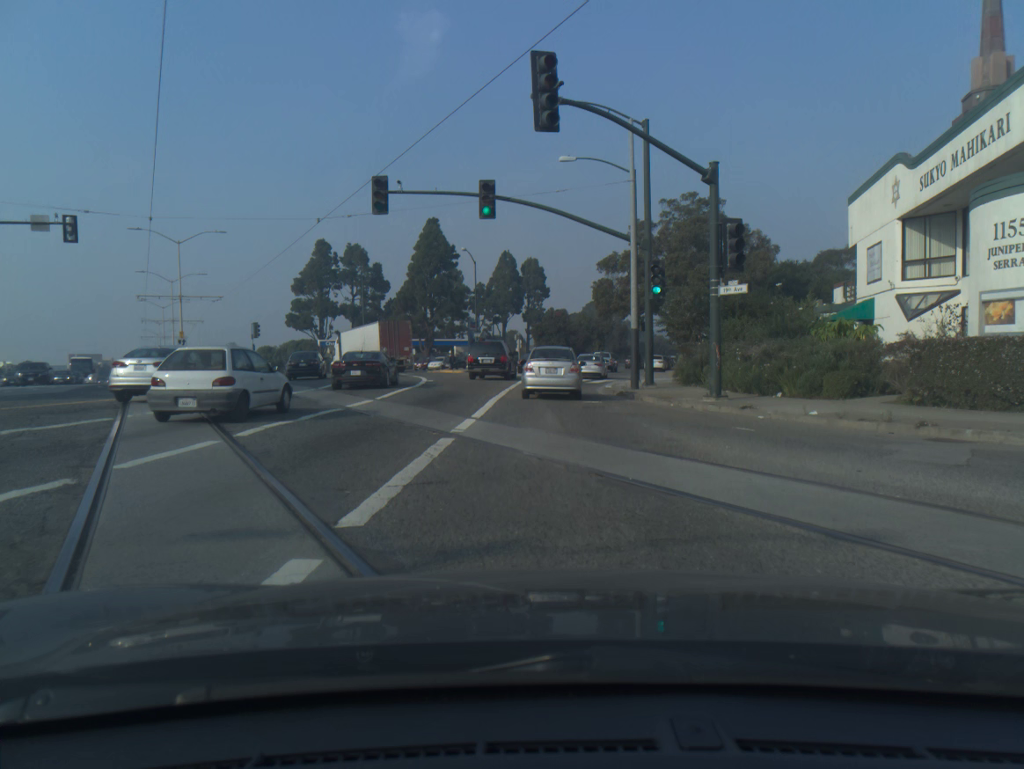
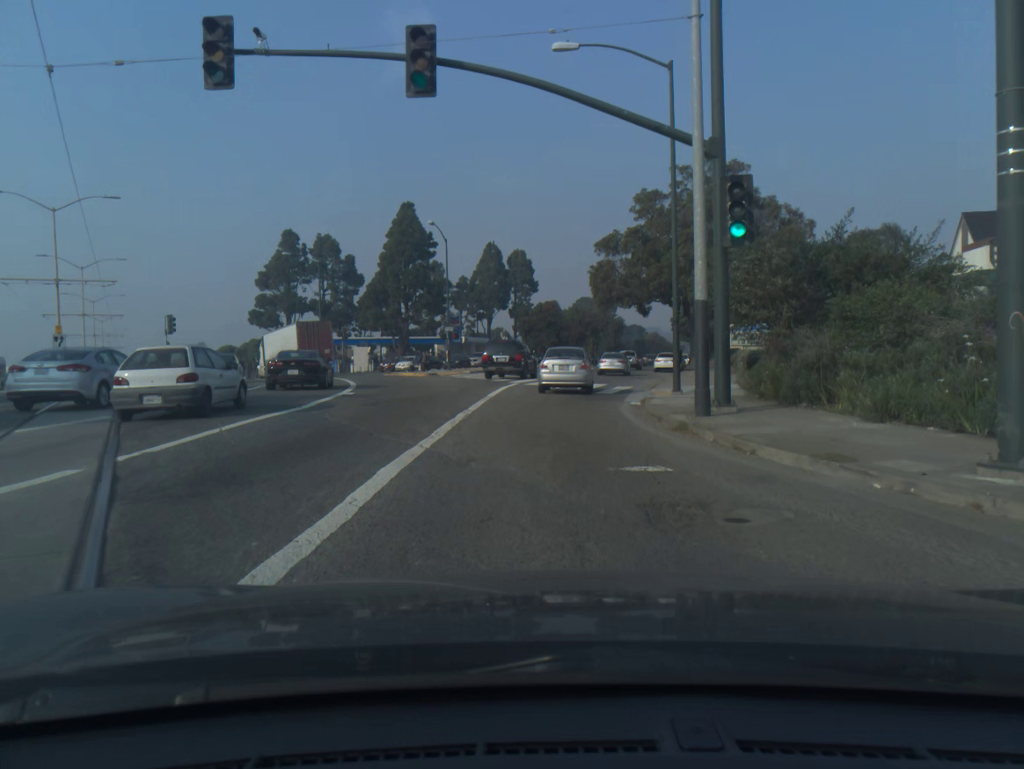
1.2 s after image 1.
(+0.1, +12.7) m; +1°
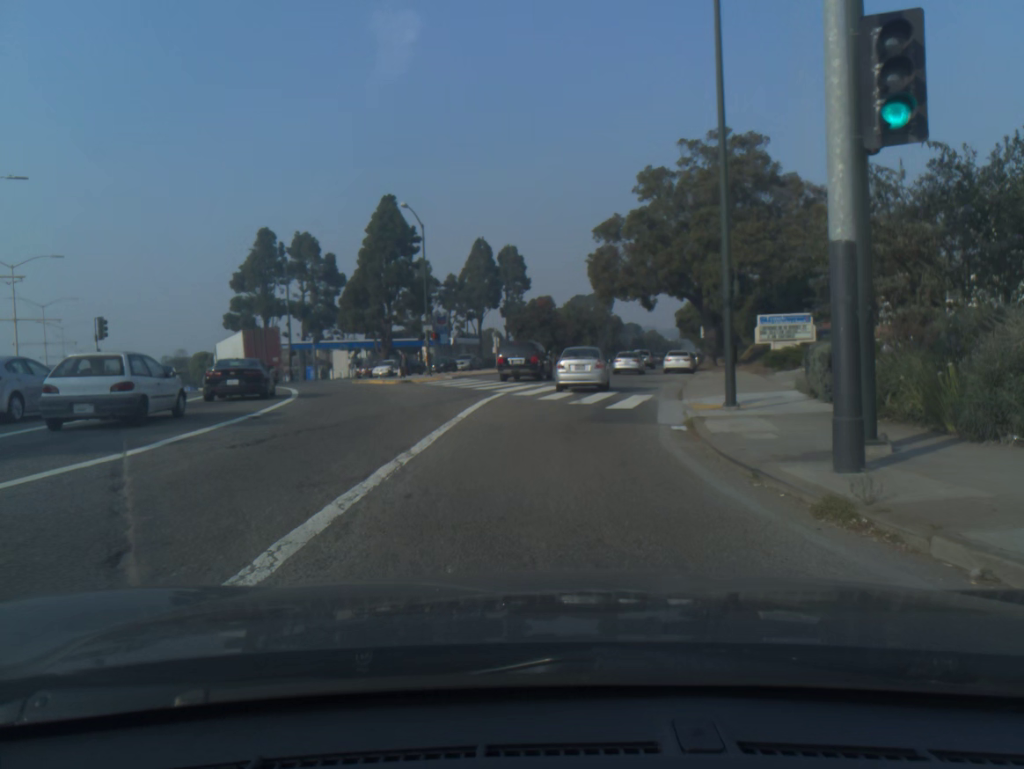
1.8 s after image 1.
(+0.1, +6.8) m; +1°
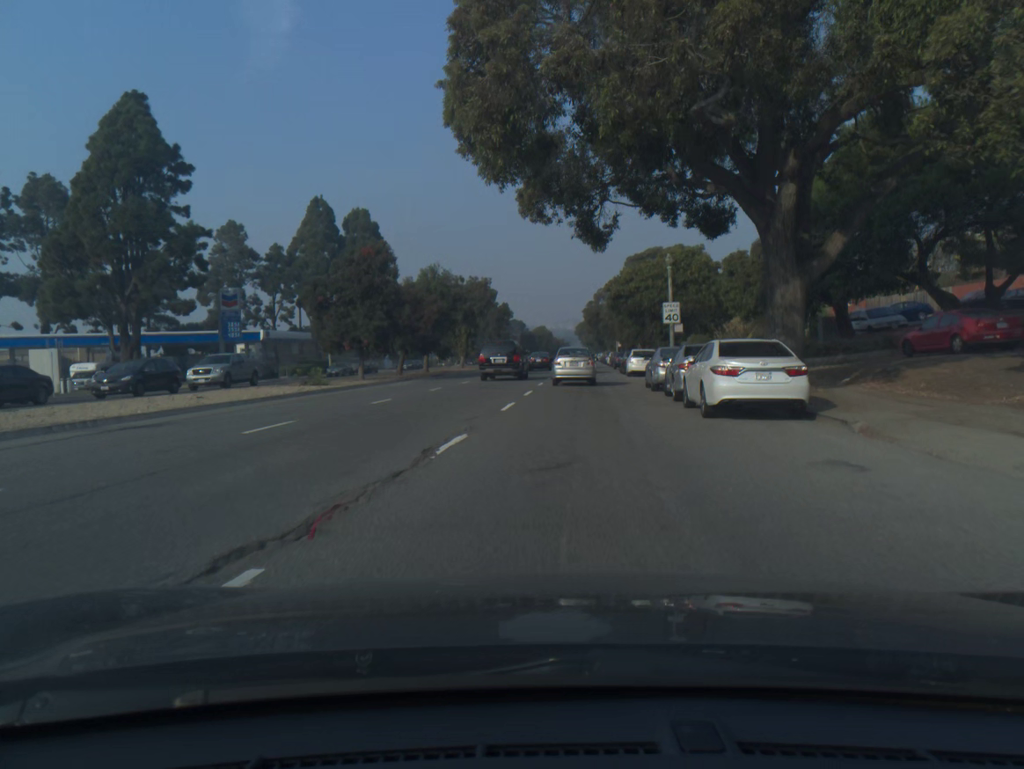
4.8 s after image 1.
(+2.2, +37.4) m; +8°
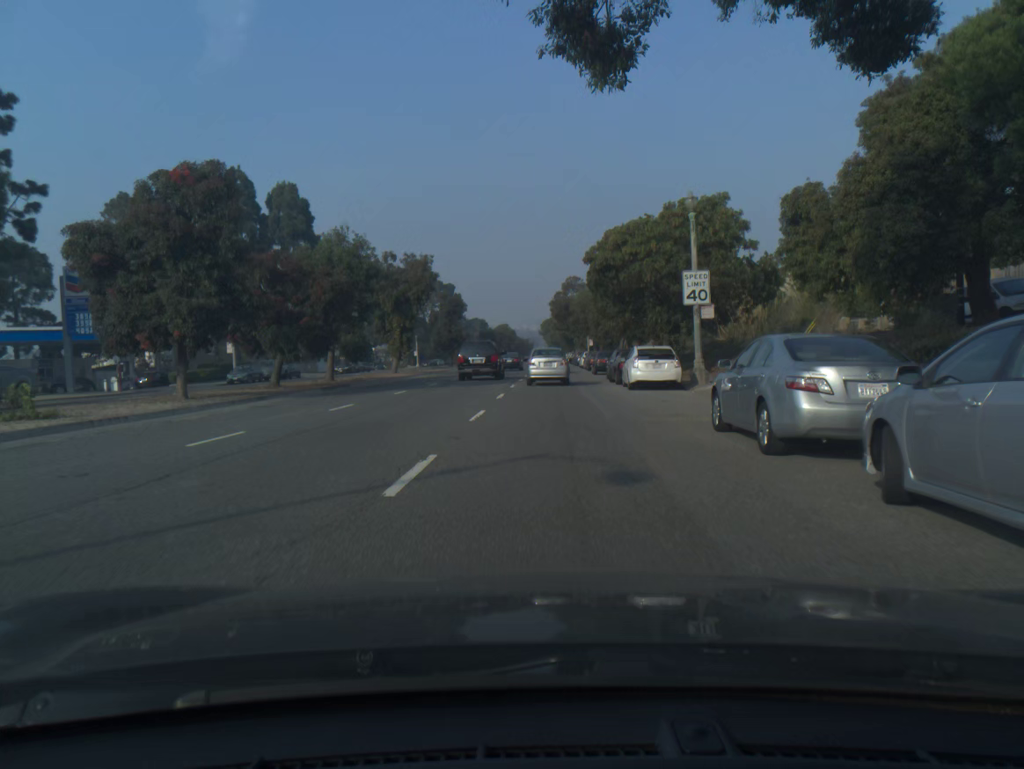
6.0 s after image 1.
(+0.4, +16.4) m; +2°
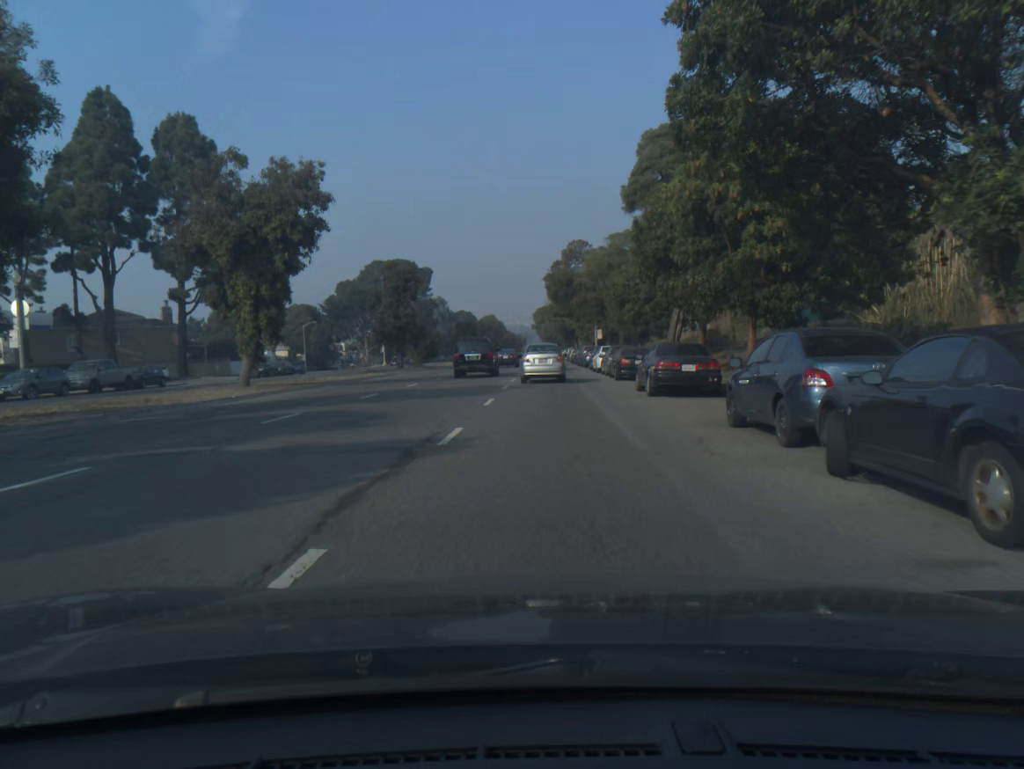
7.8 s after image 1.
(+0.1, +26.3) m; +1°
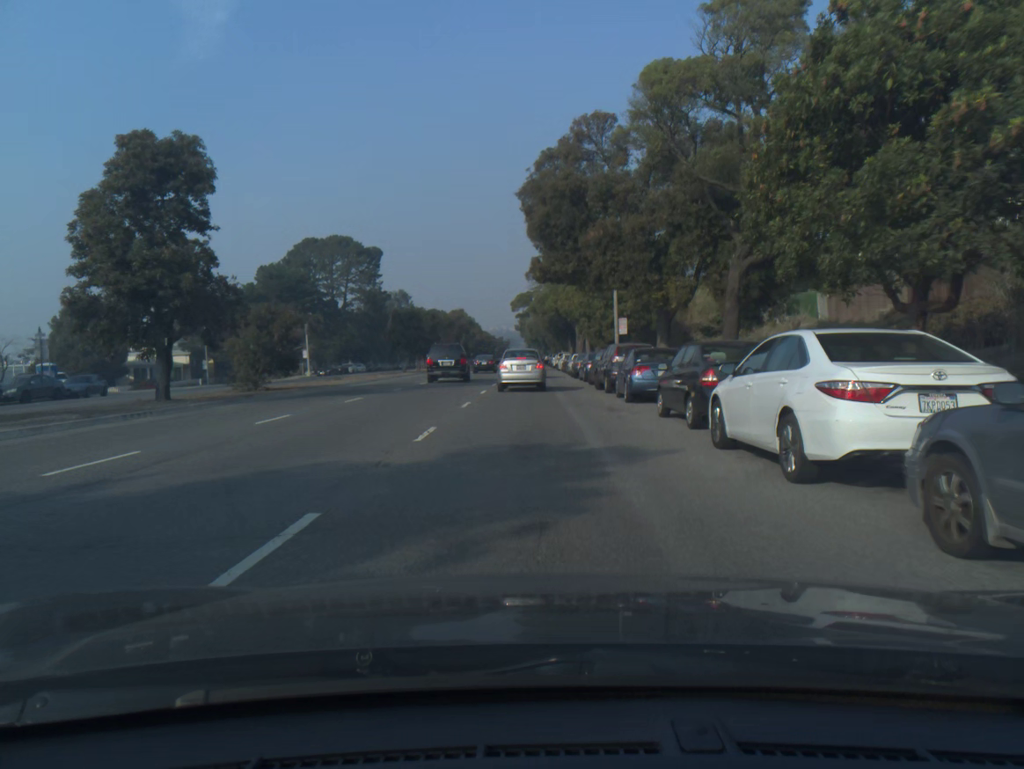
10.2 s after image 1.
(+0.4, +35.0) m; +1°
